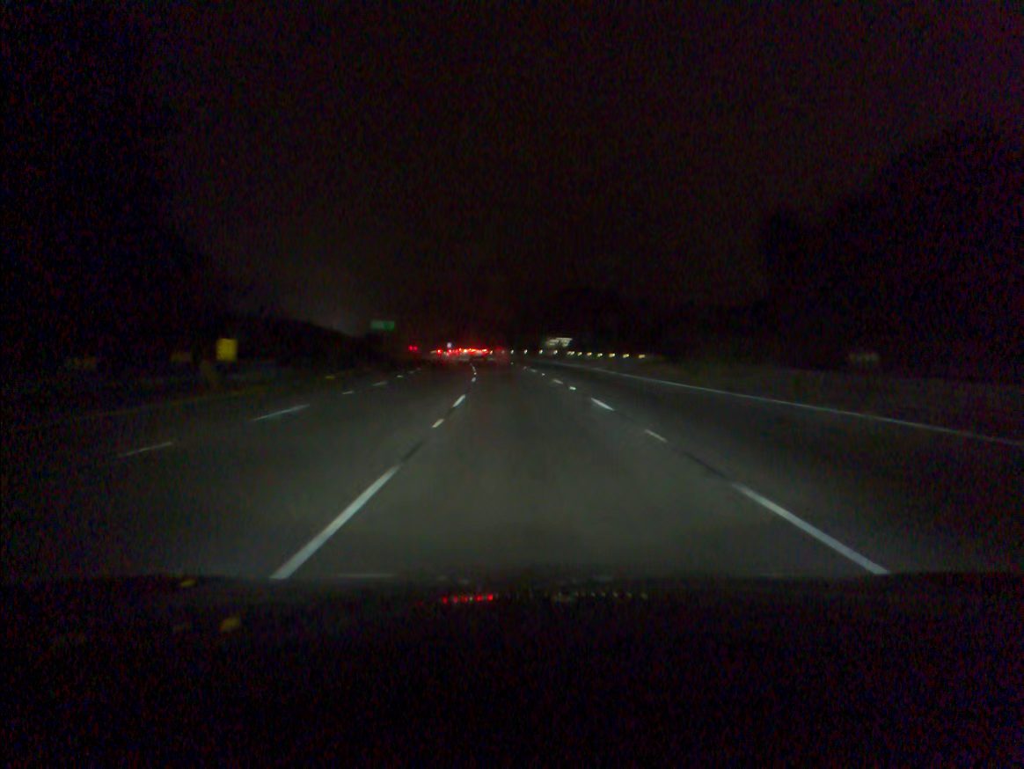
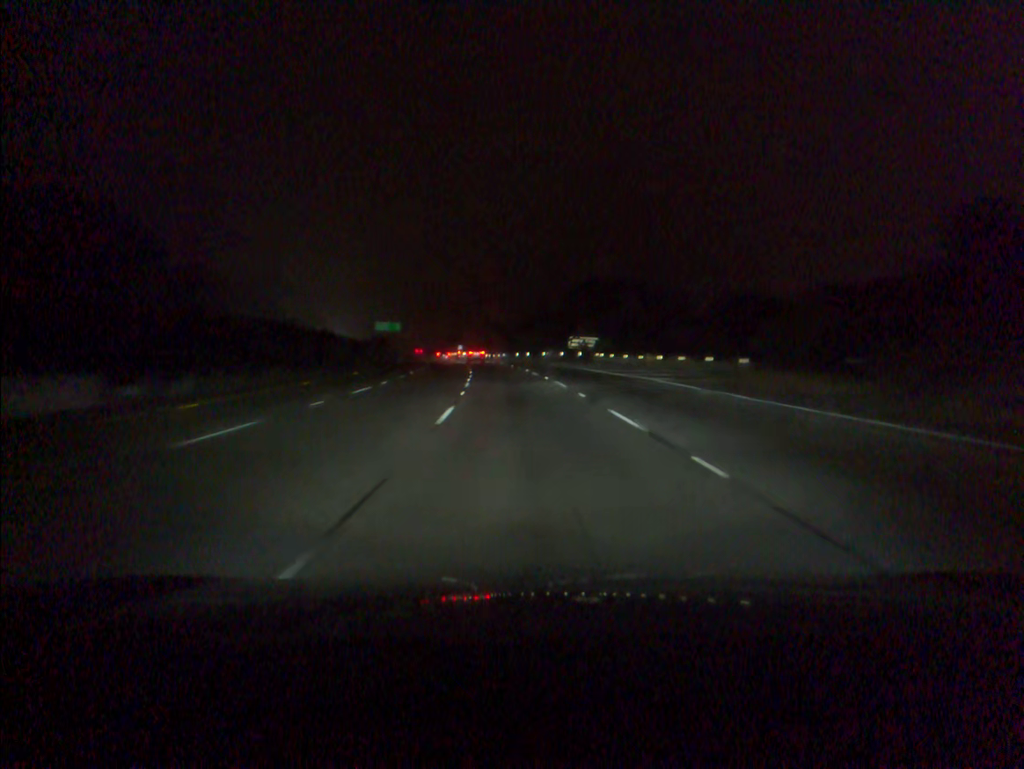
(-0.2, +18.7) m; -1°
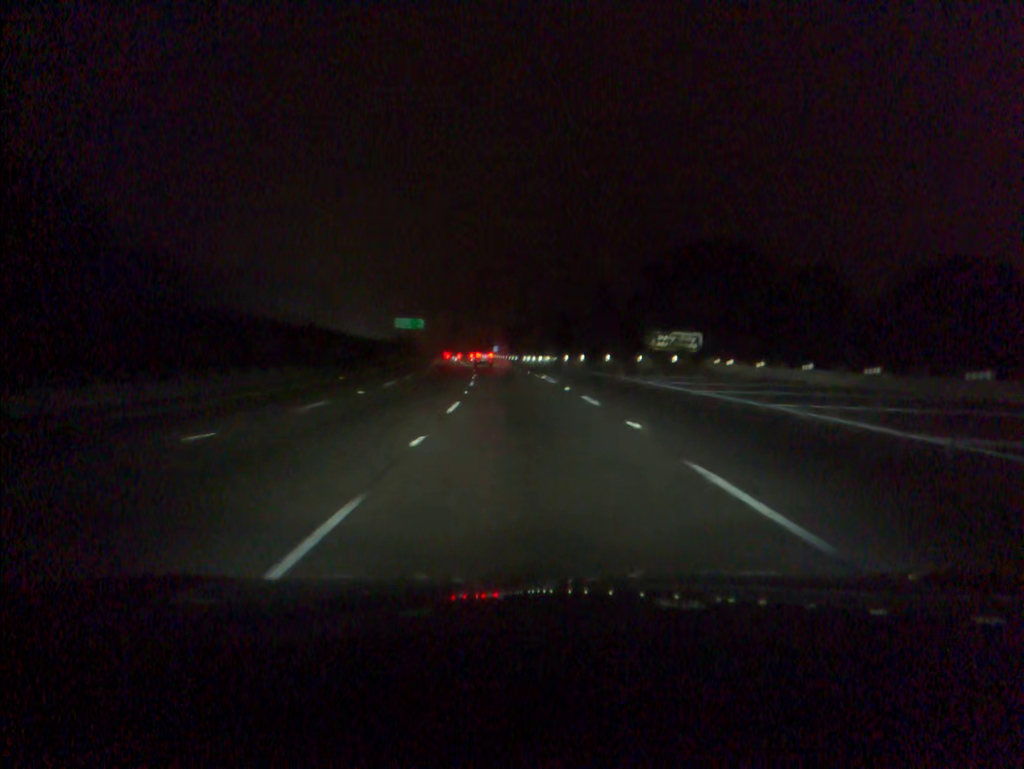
(-1.0, +37.1) m; -3°
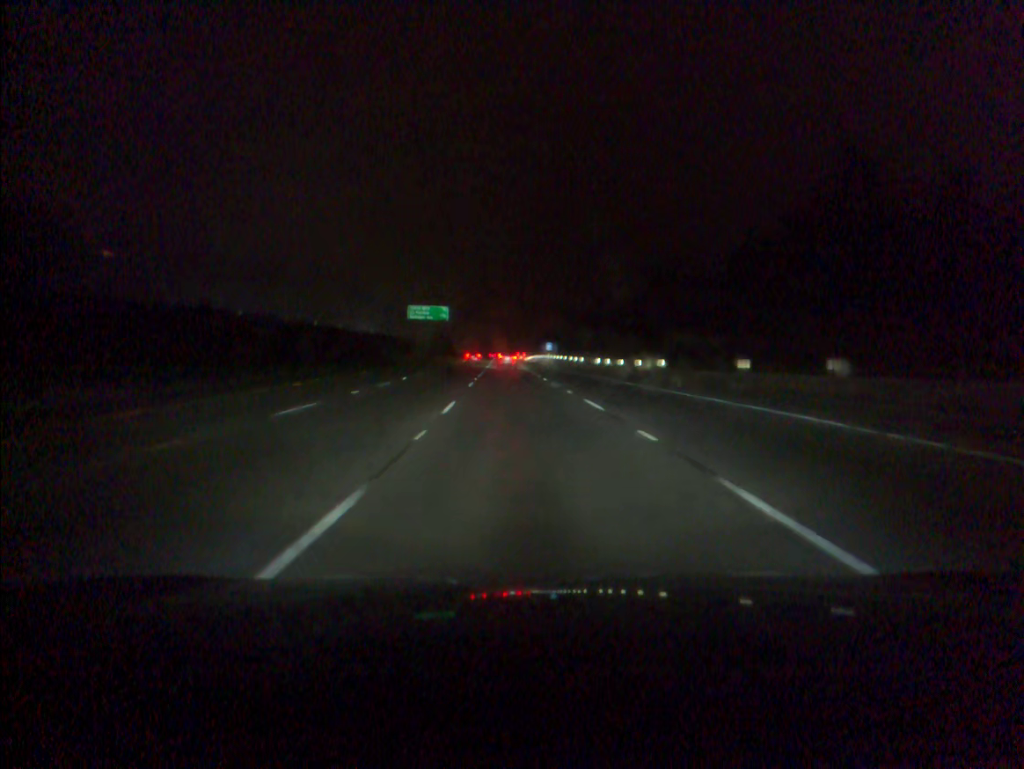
(-1.7, +54.7) m; -4°
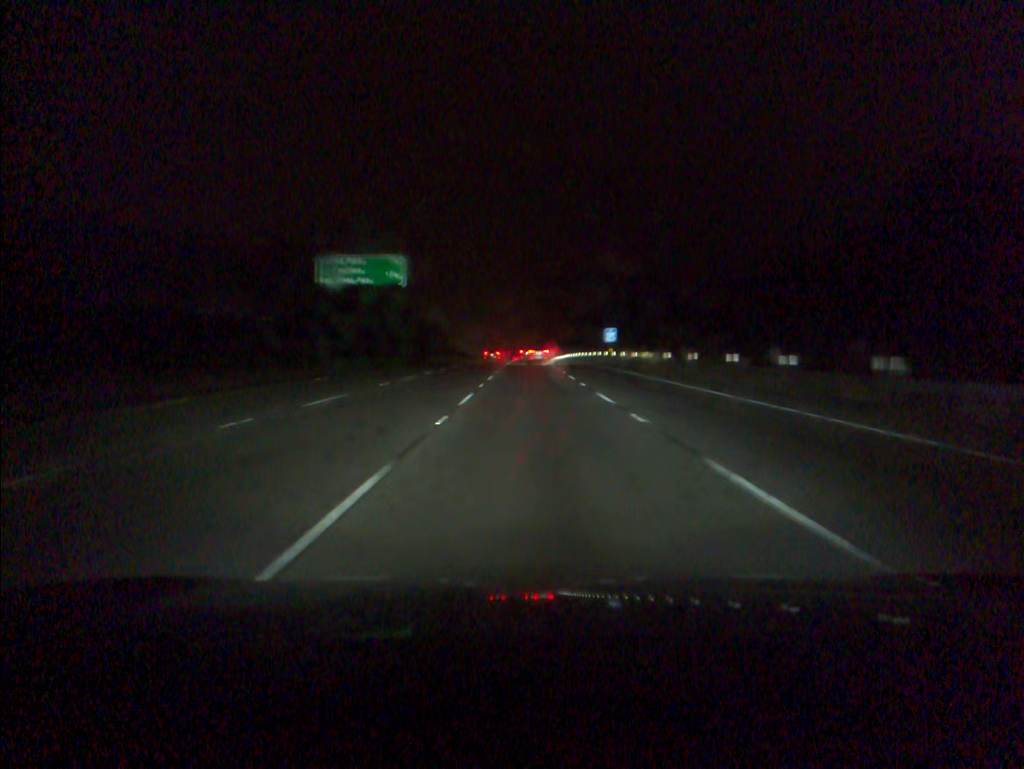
(-1.8, +71.3) m; -2°
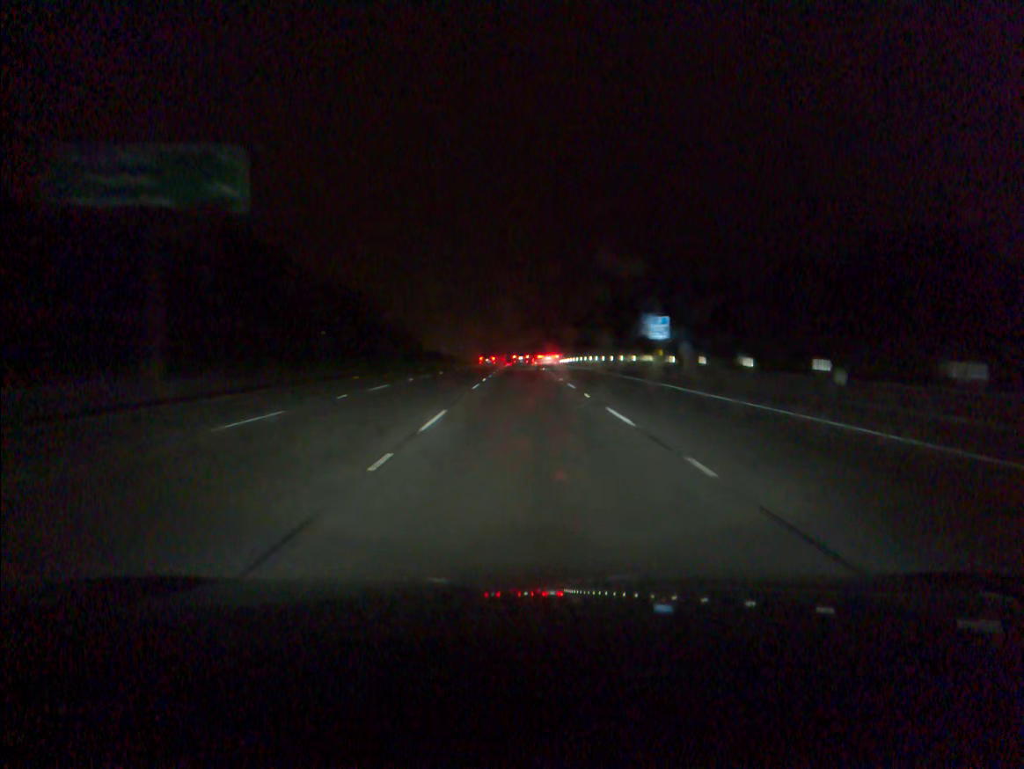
(+0.2, +34.7) m; 0°
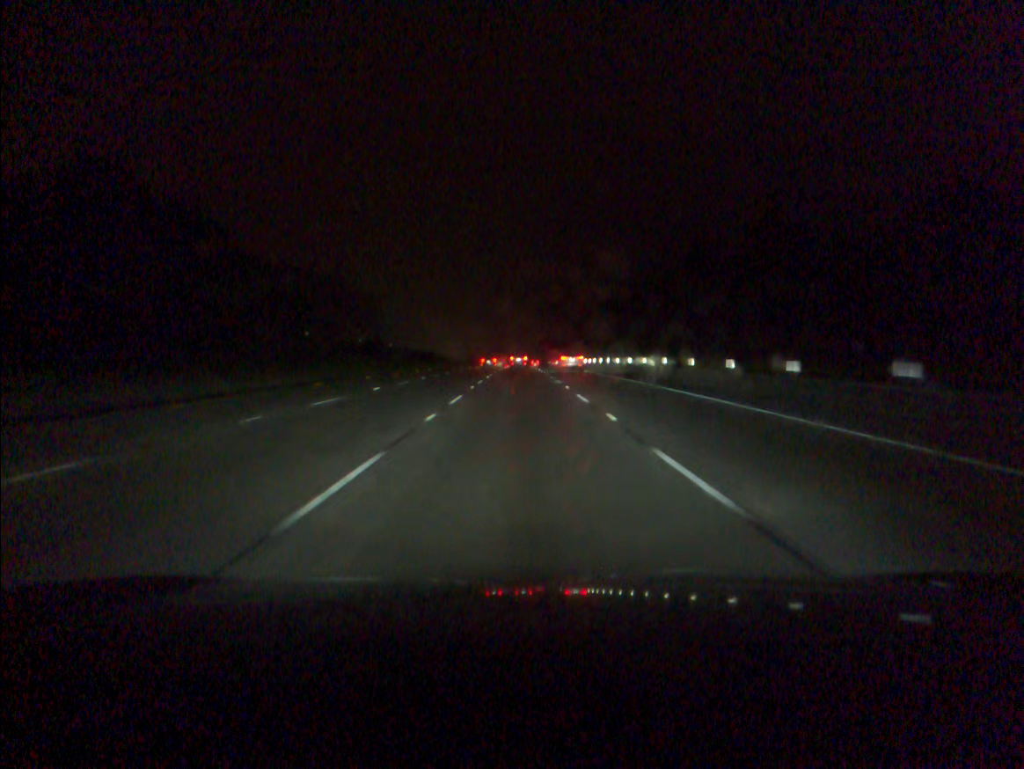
(0.0, +51.3) m; 0°
